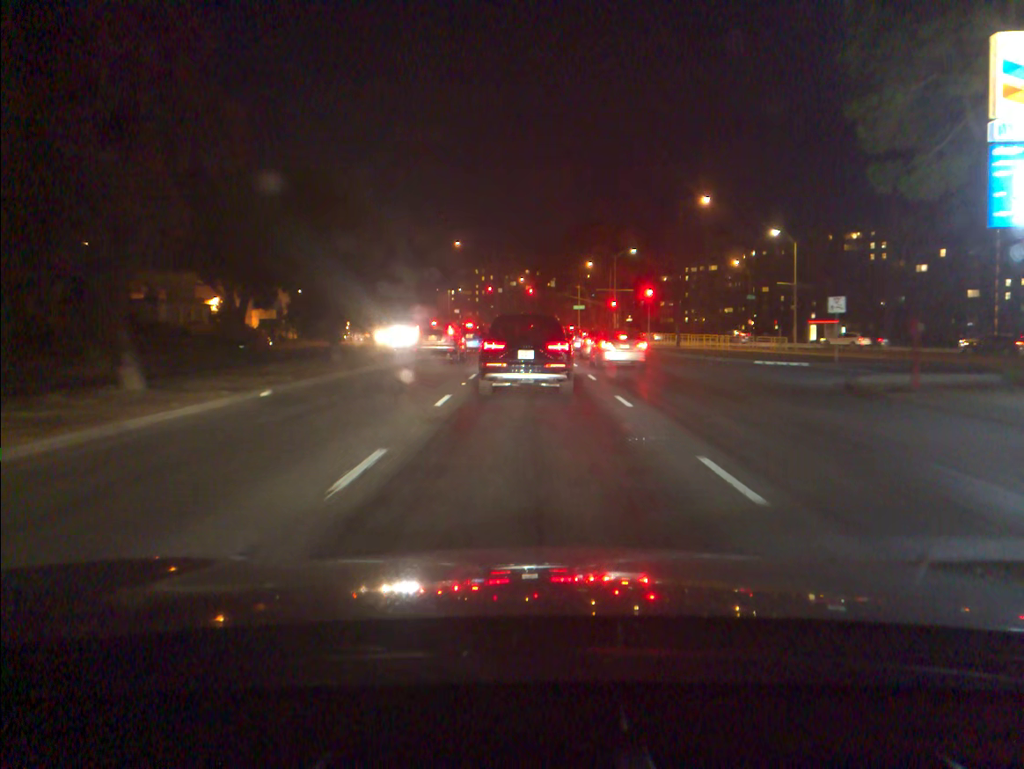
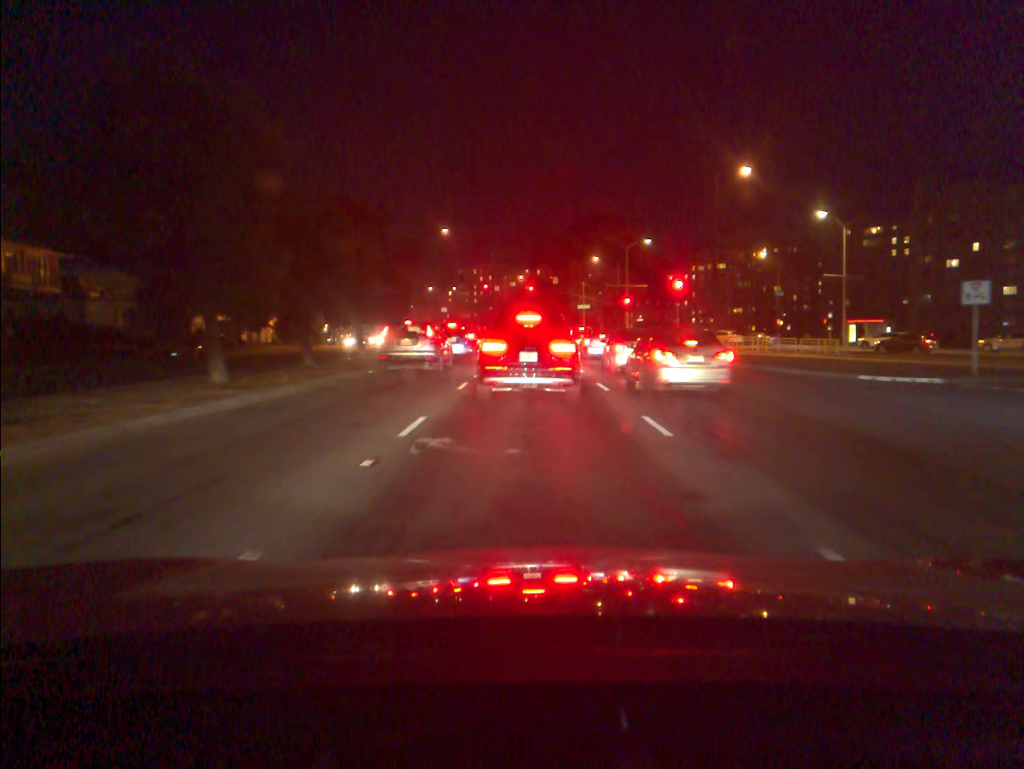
(0.0, +11.7) m; 0°
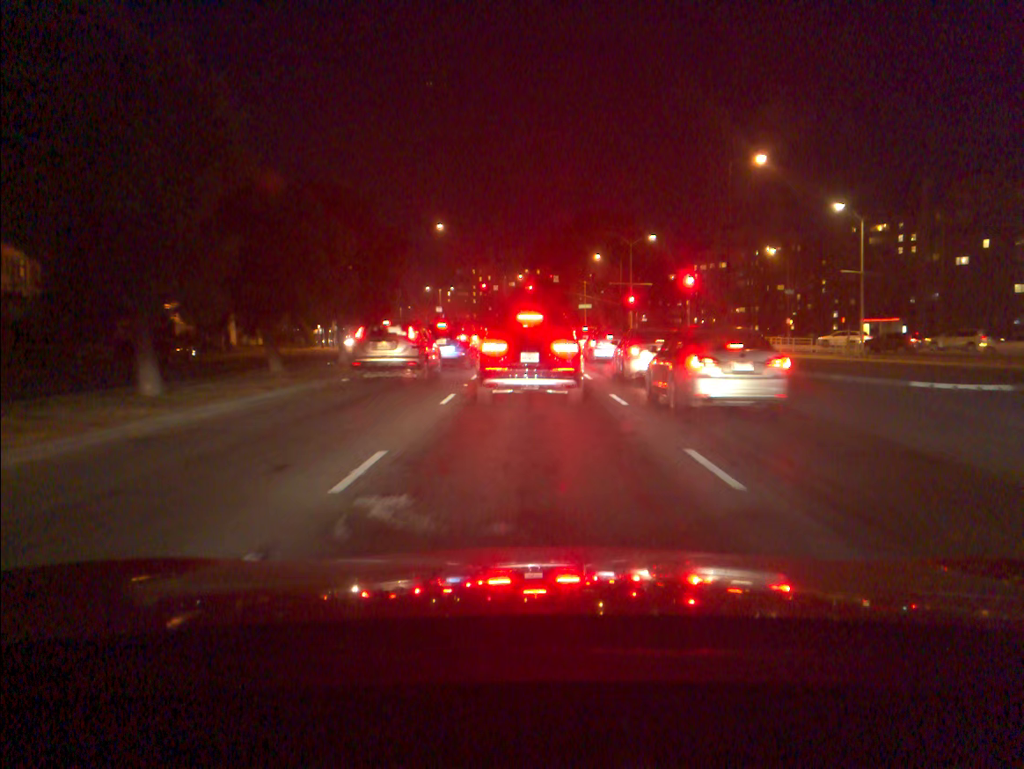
(0.0, +3.4) m; 0°
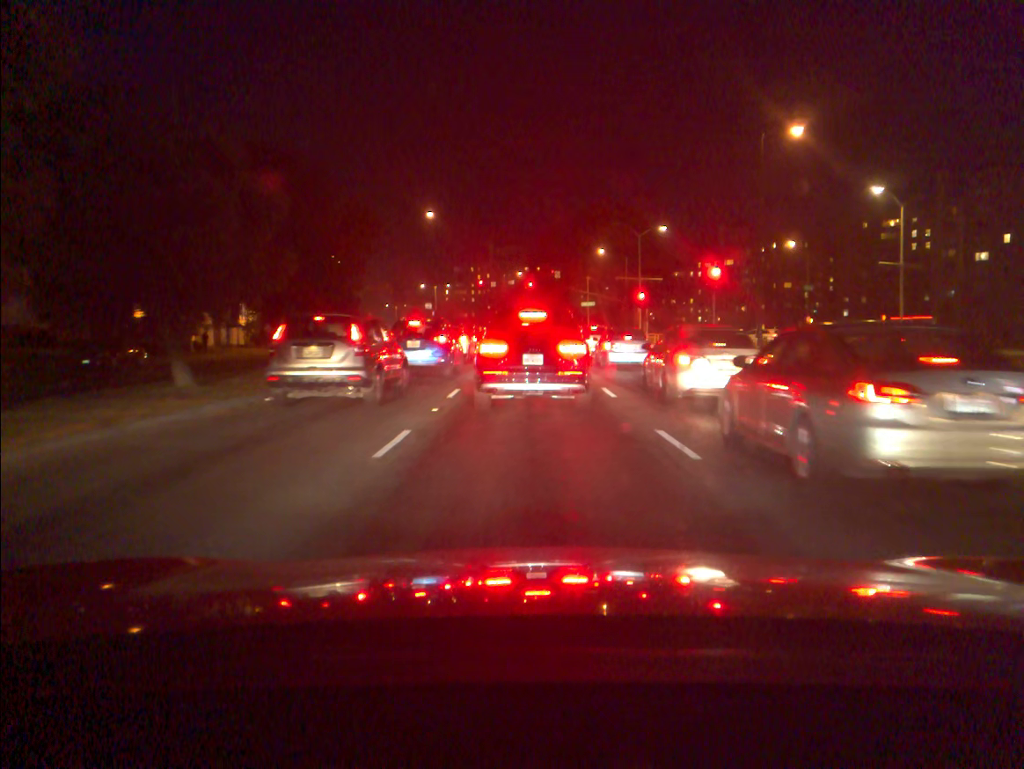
(0.0, +6.2) m; 0°
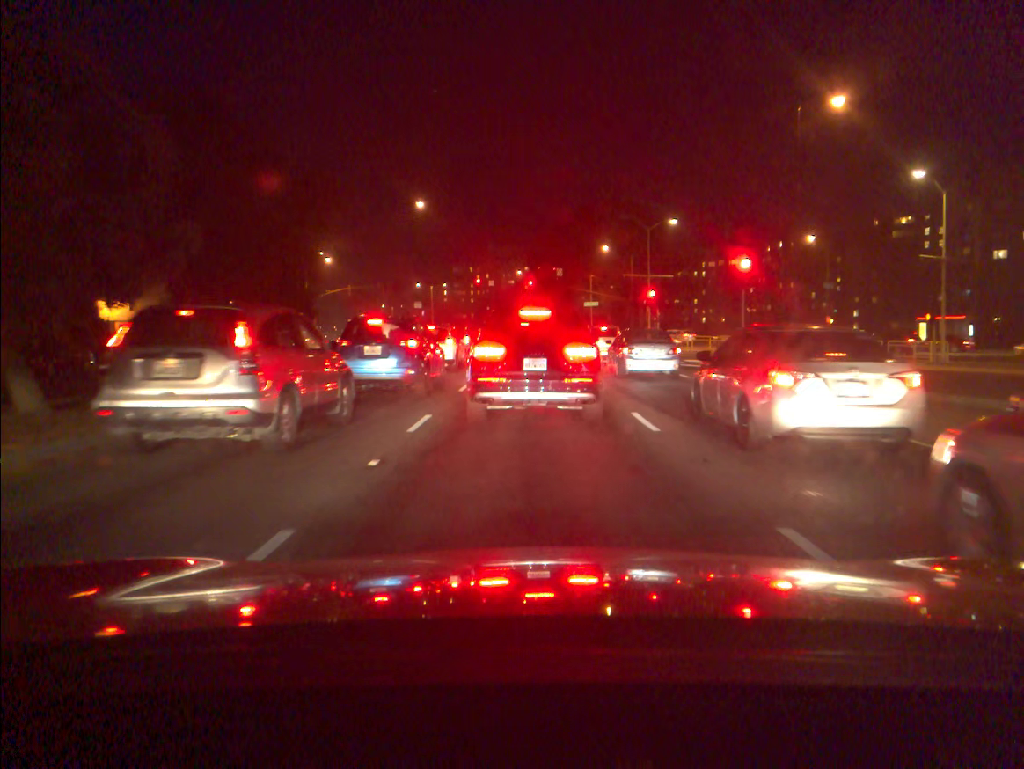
(0.0, +5.2) m; 0°
